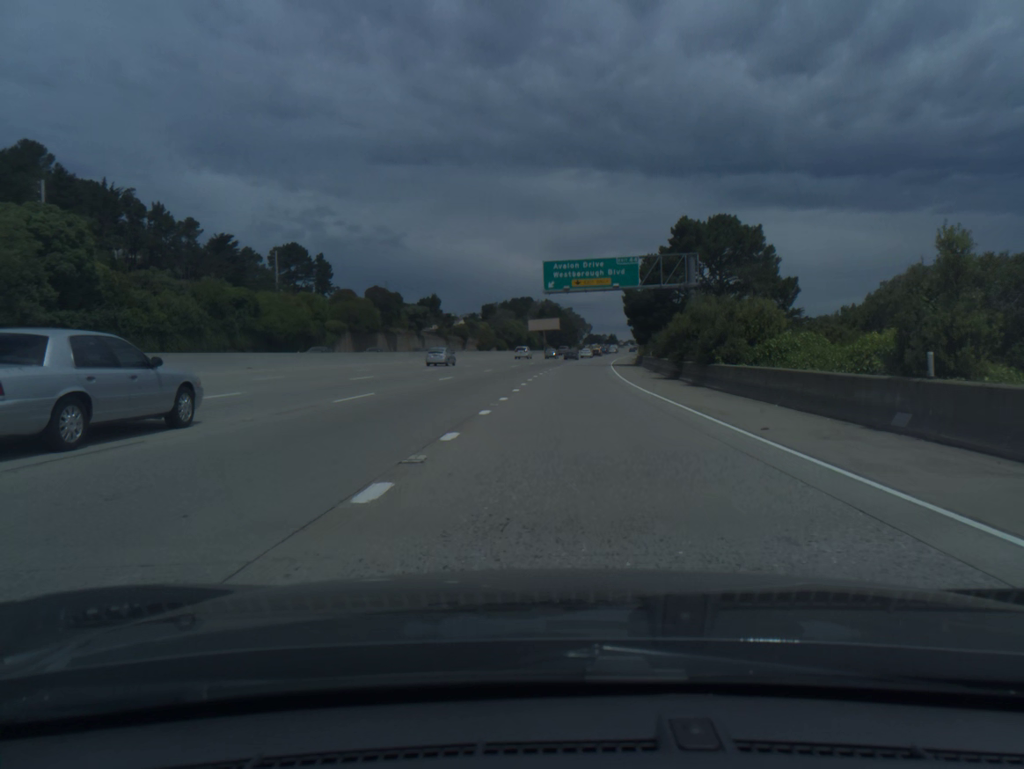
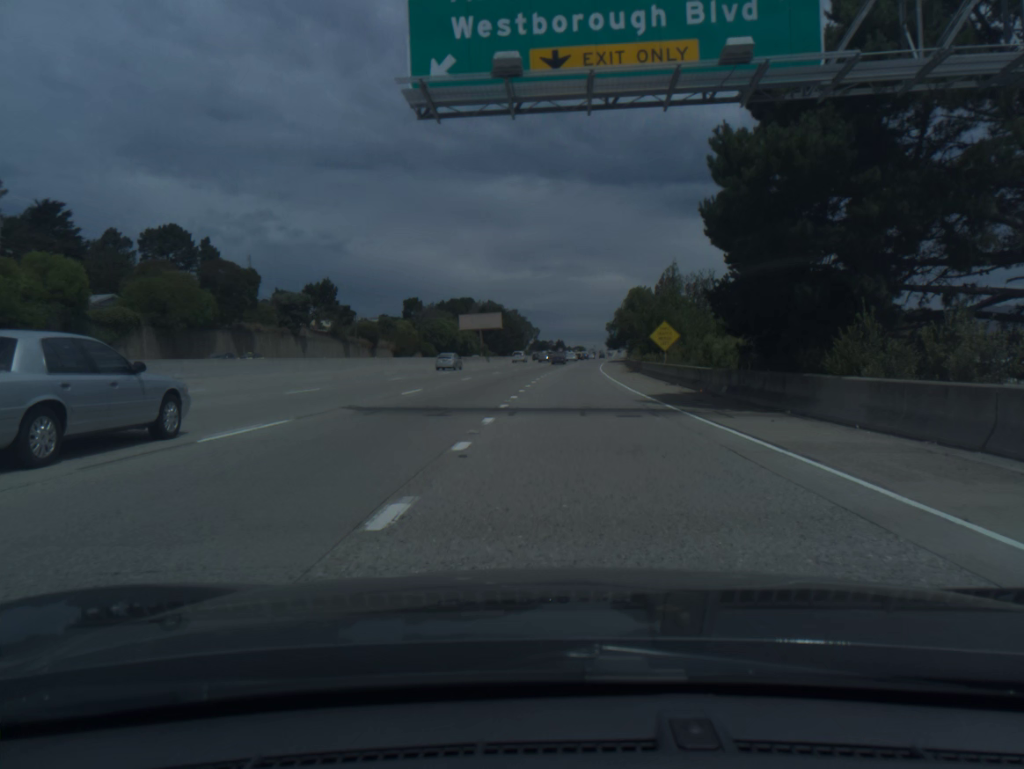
(+1.7, +50.8) m; +4°
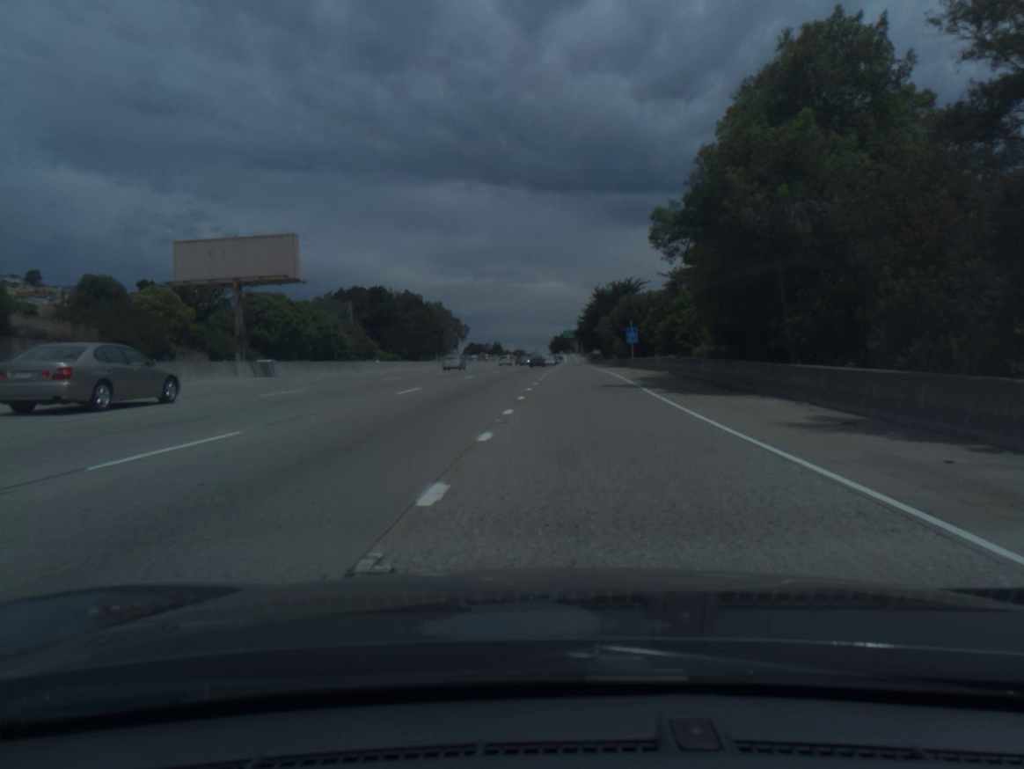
(+4.1, +90.0) m; +4°
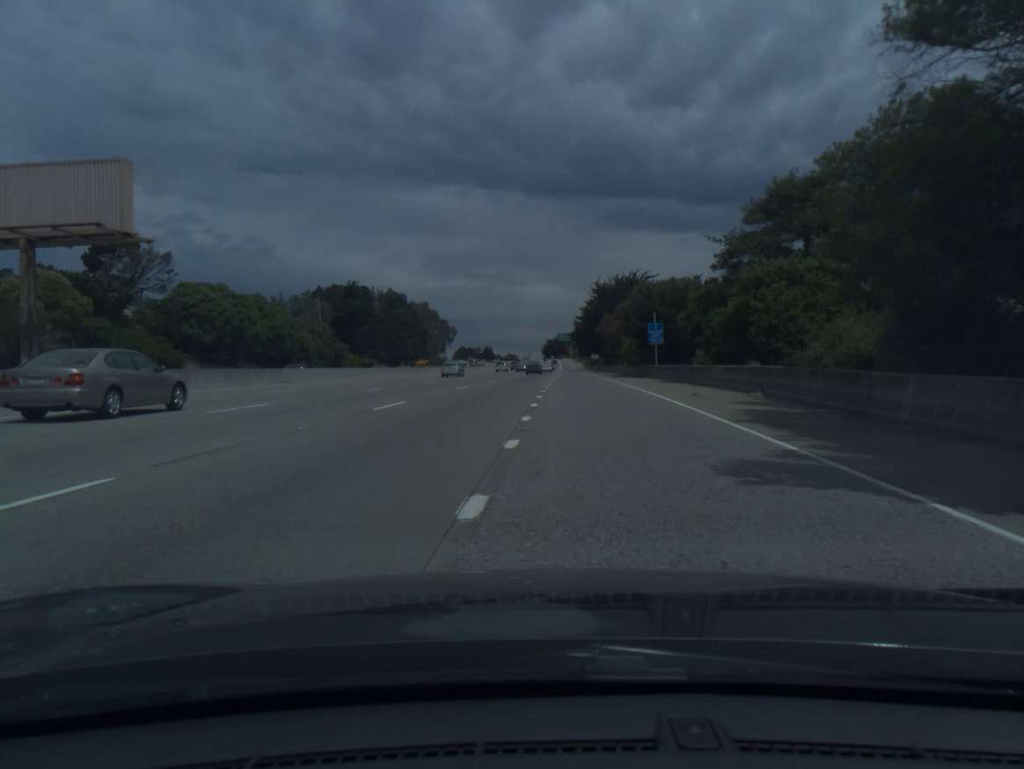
(+0.1, +18.7) m; +1°
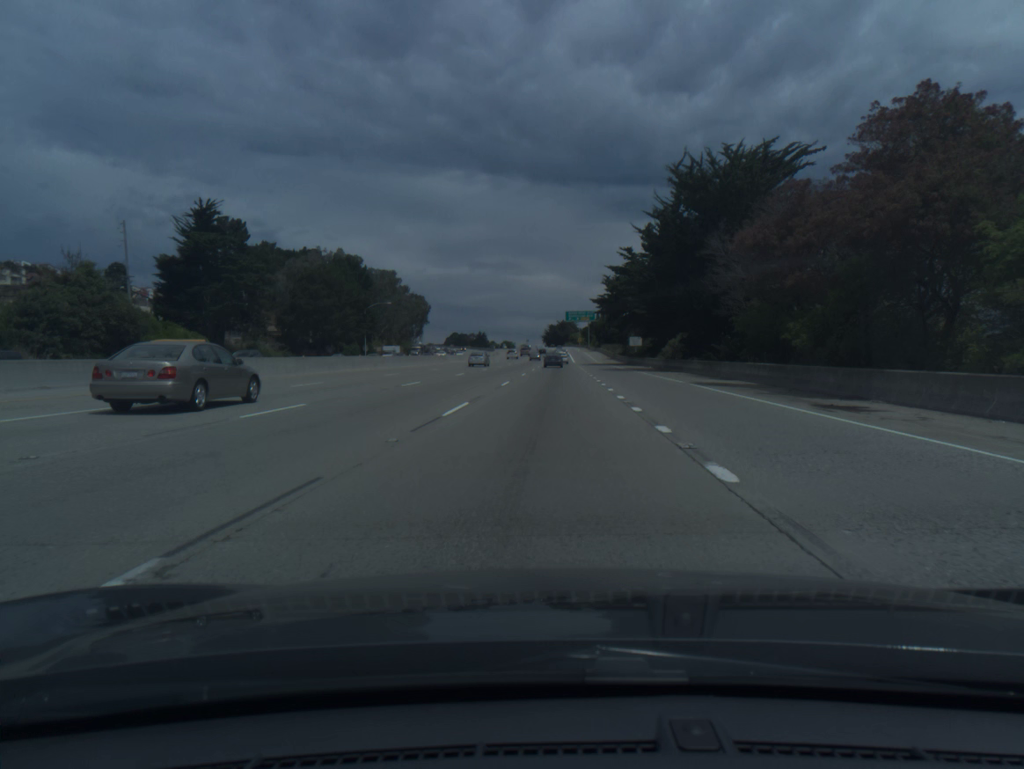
(-0.2, +76.3) m; 0°
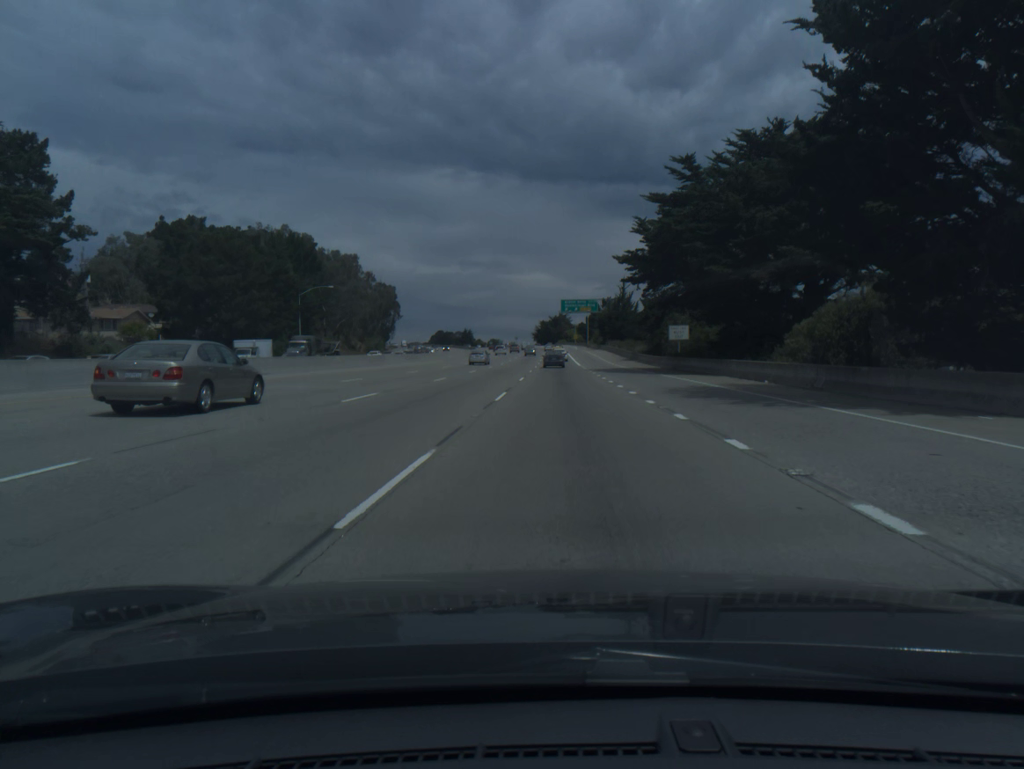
(+0.2, +38.8) m; +1°
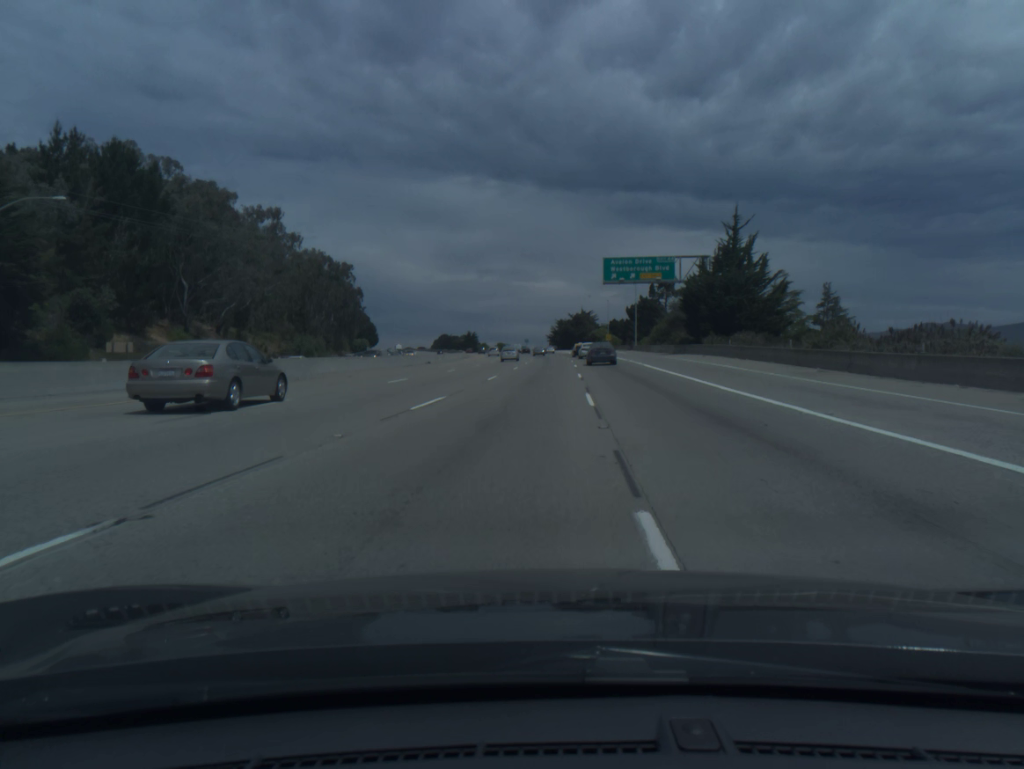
(-0.8, +76.3) m; -1°
